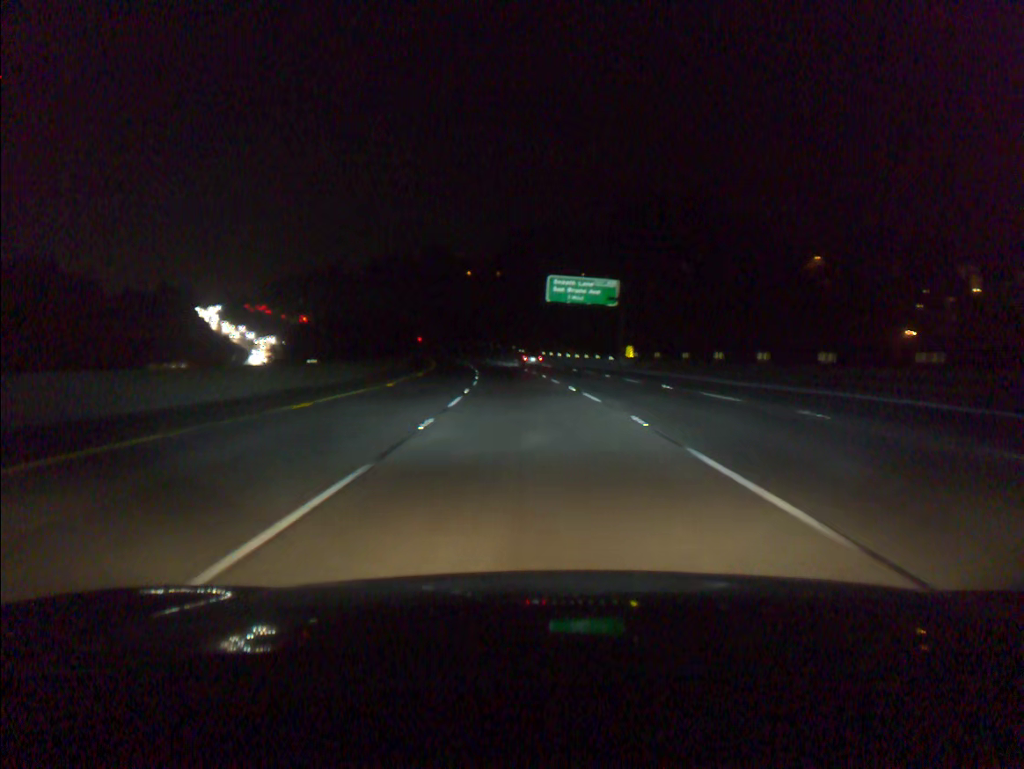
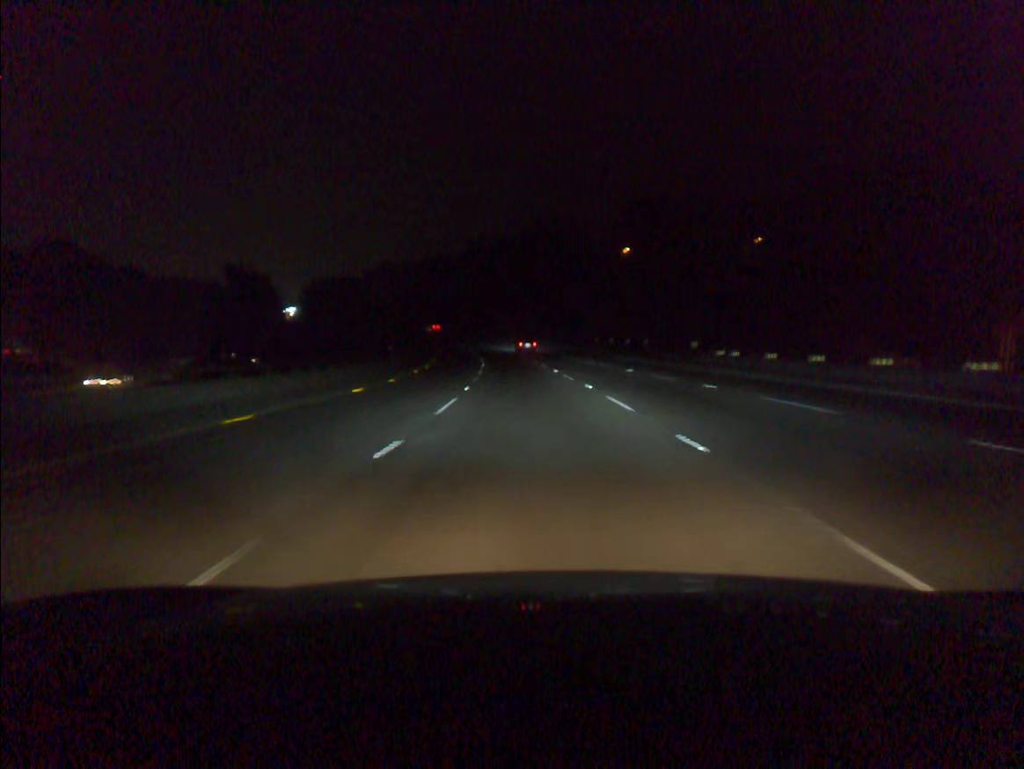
(-7.1, +91.6) m; -9°
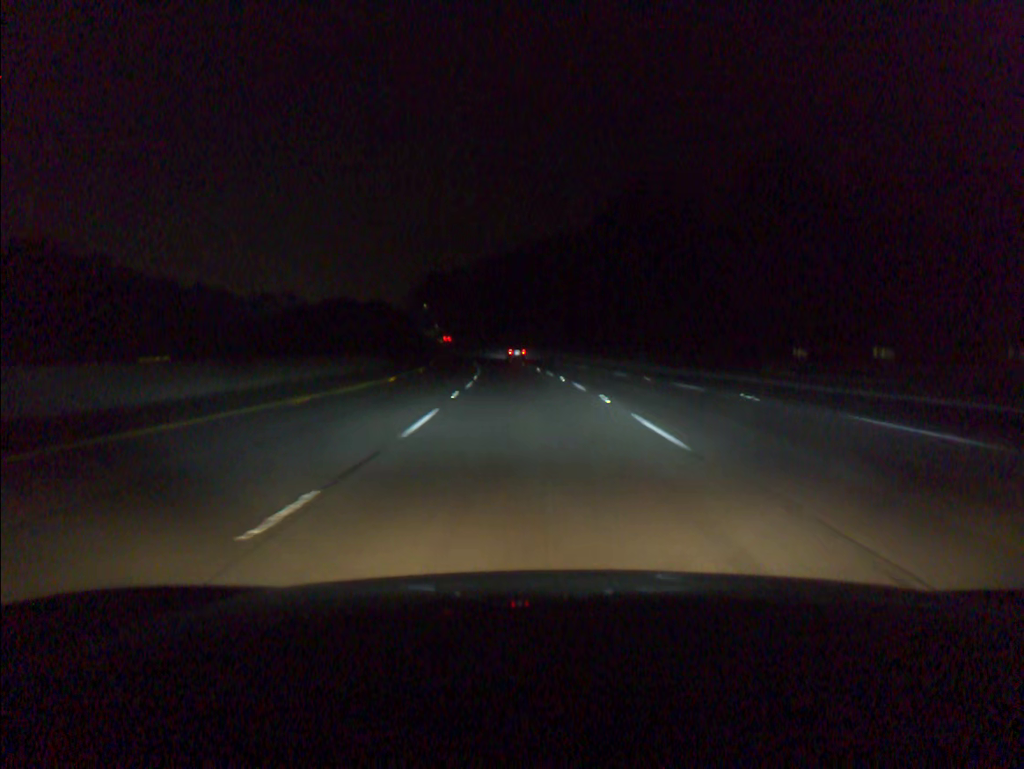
(-2.3, +55.2) m; -5°
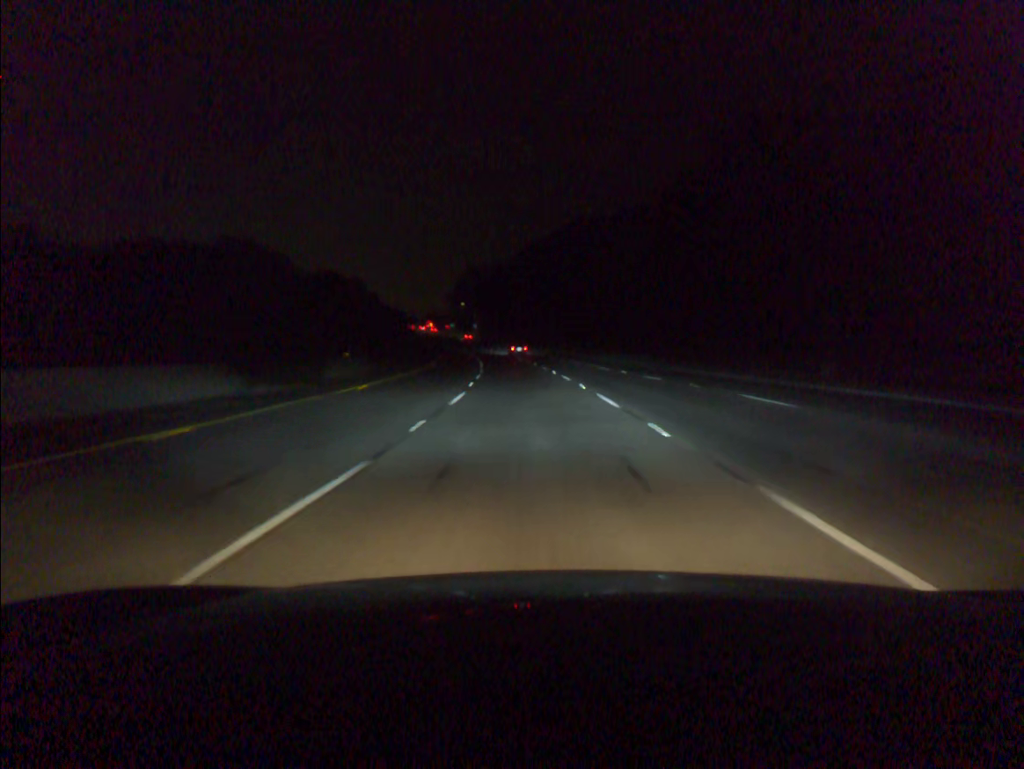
(-1.1, +36.7) m; -4°
